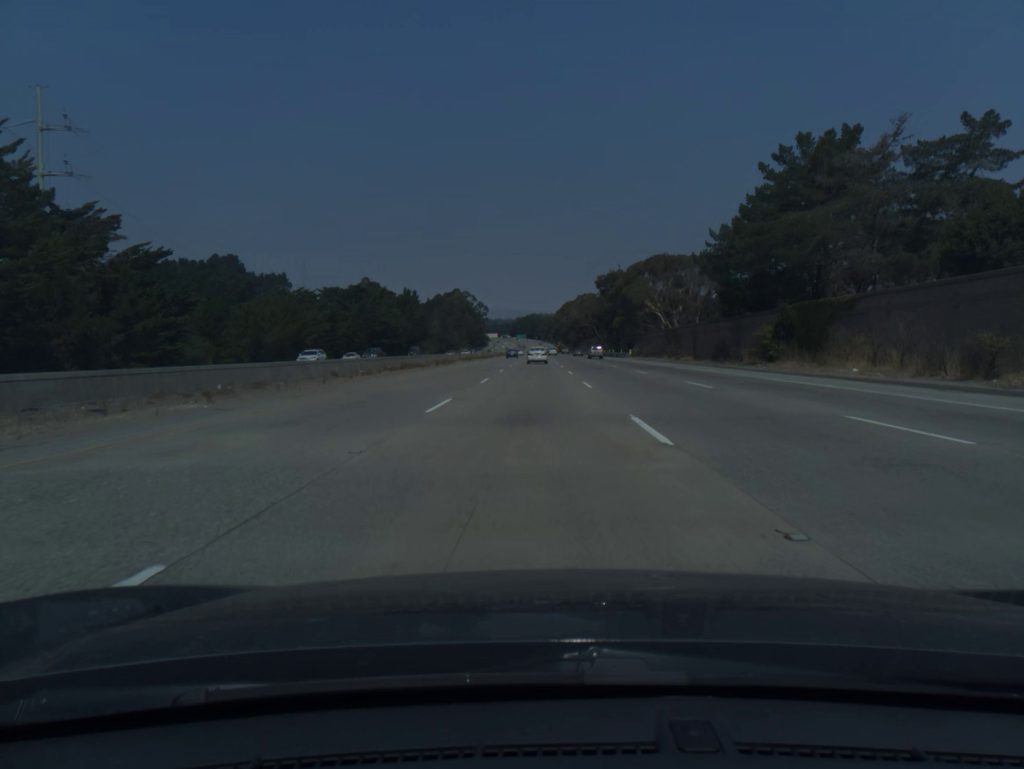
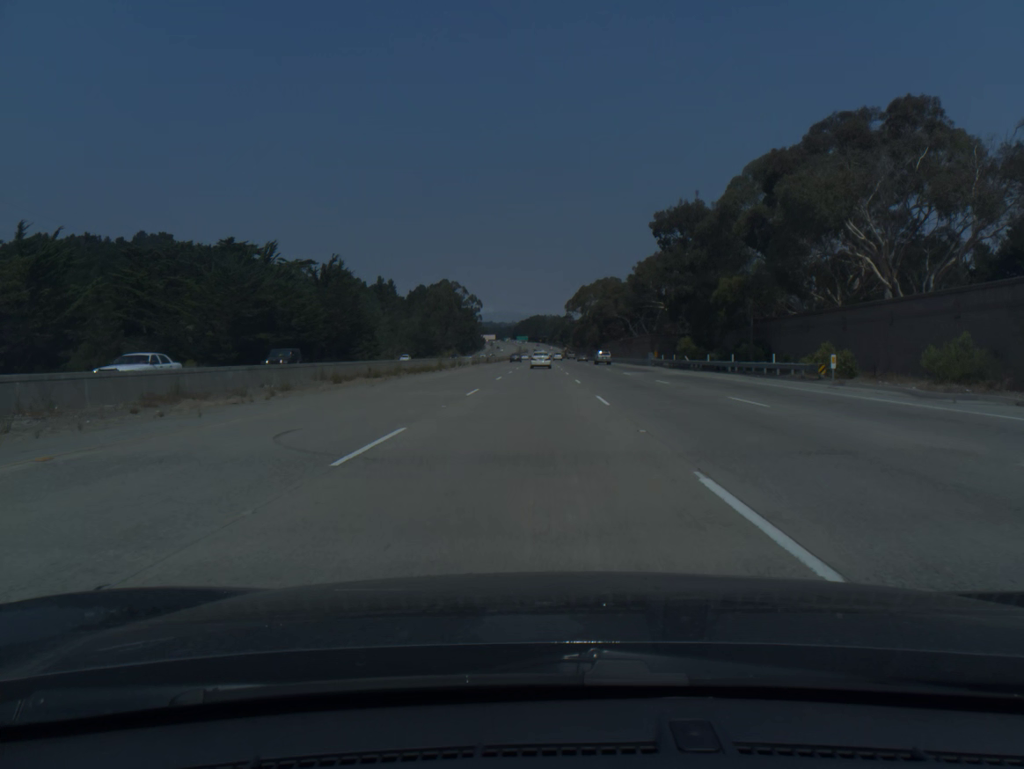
(-0.1, +79.0) m; 0°
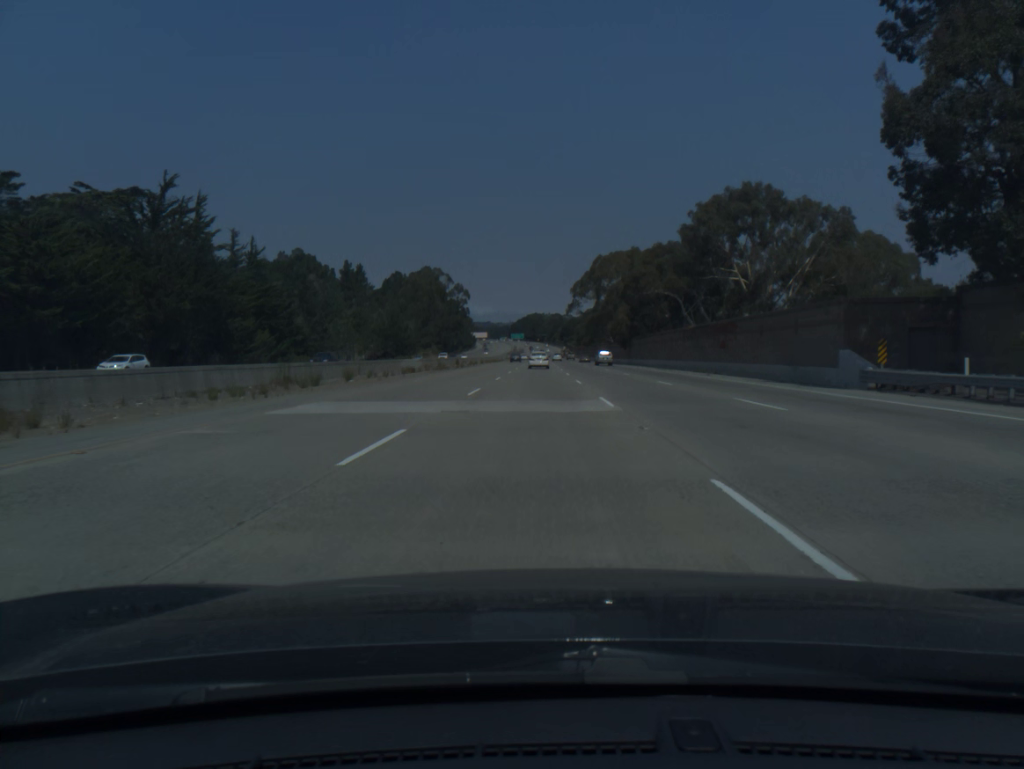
(+0.1, +59.0) m; 0°
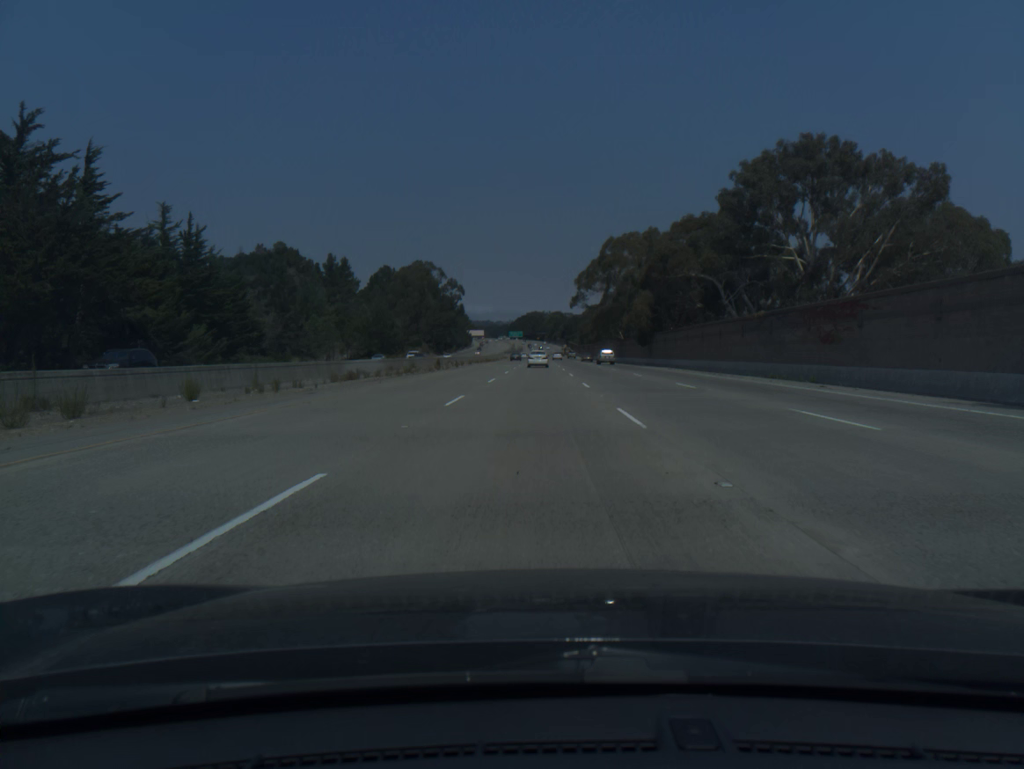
(0.0, +19.6) m; 0°
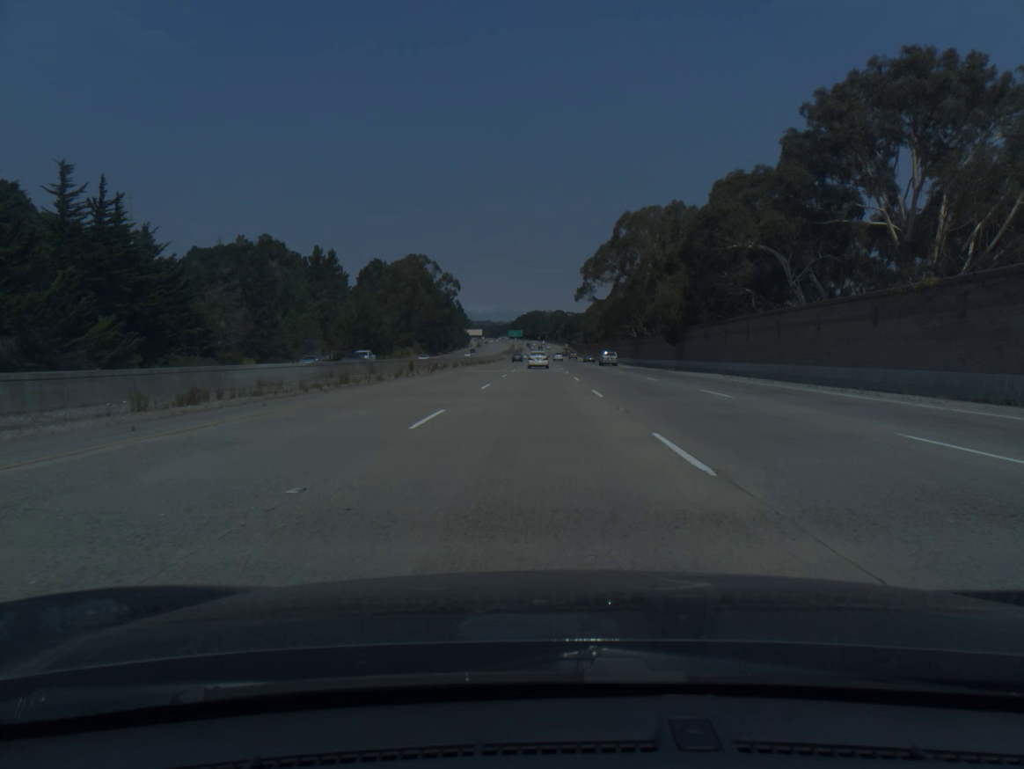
(0.0, +19.6) m; 0°
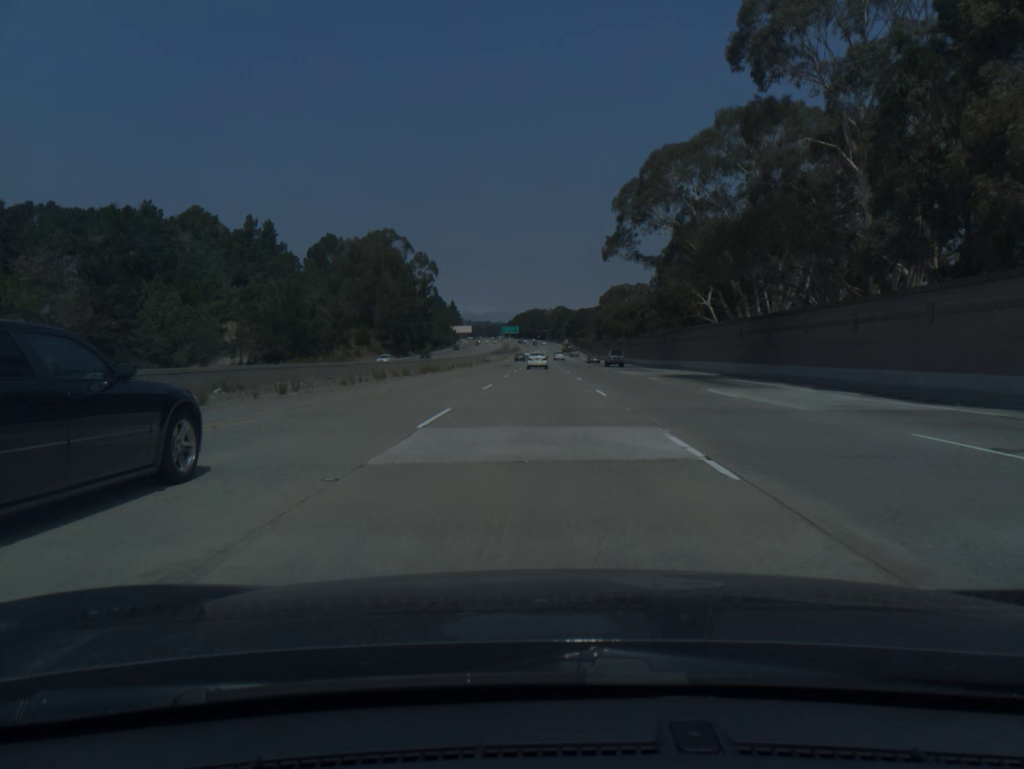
(0.0, +58.8) m; 0°
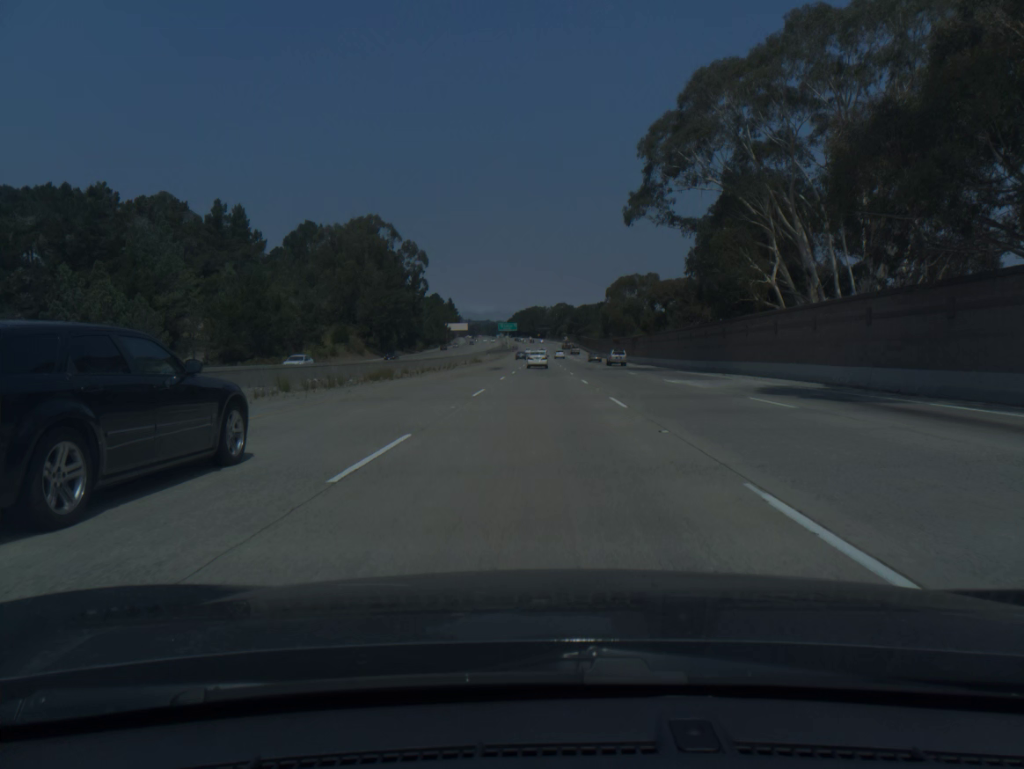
(0.0, +19.6) m; 0°
